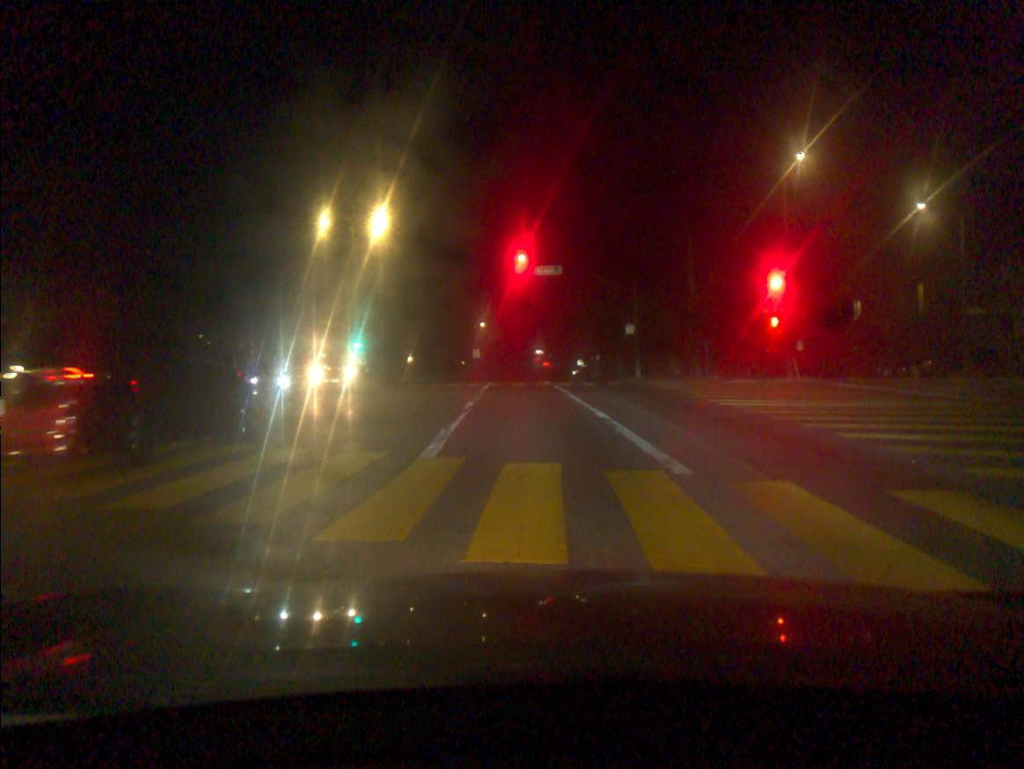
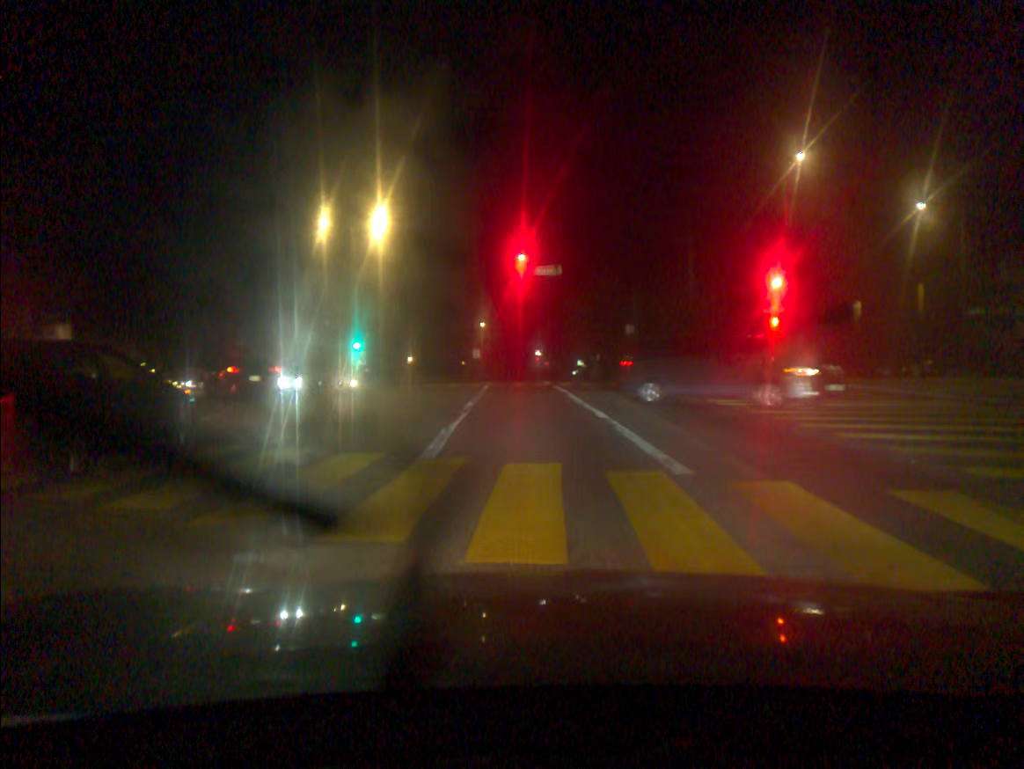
(+0.1, 0.0) m; 0°
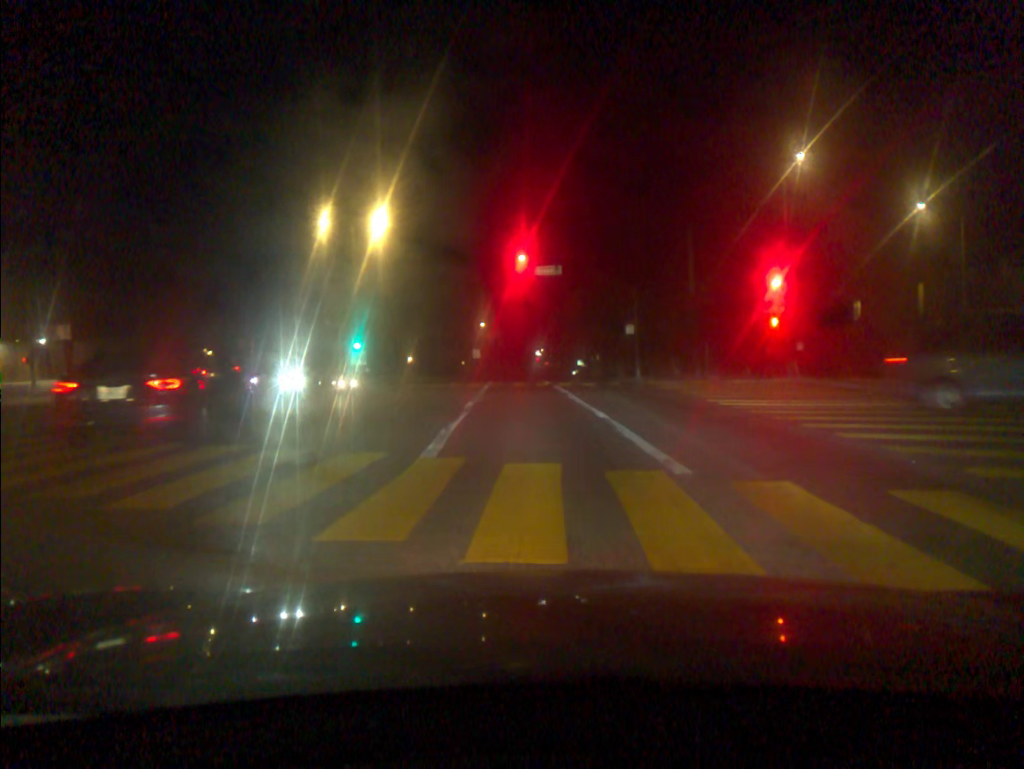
(0.0, 0.0) m; 0°
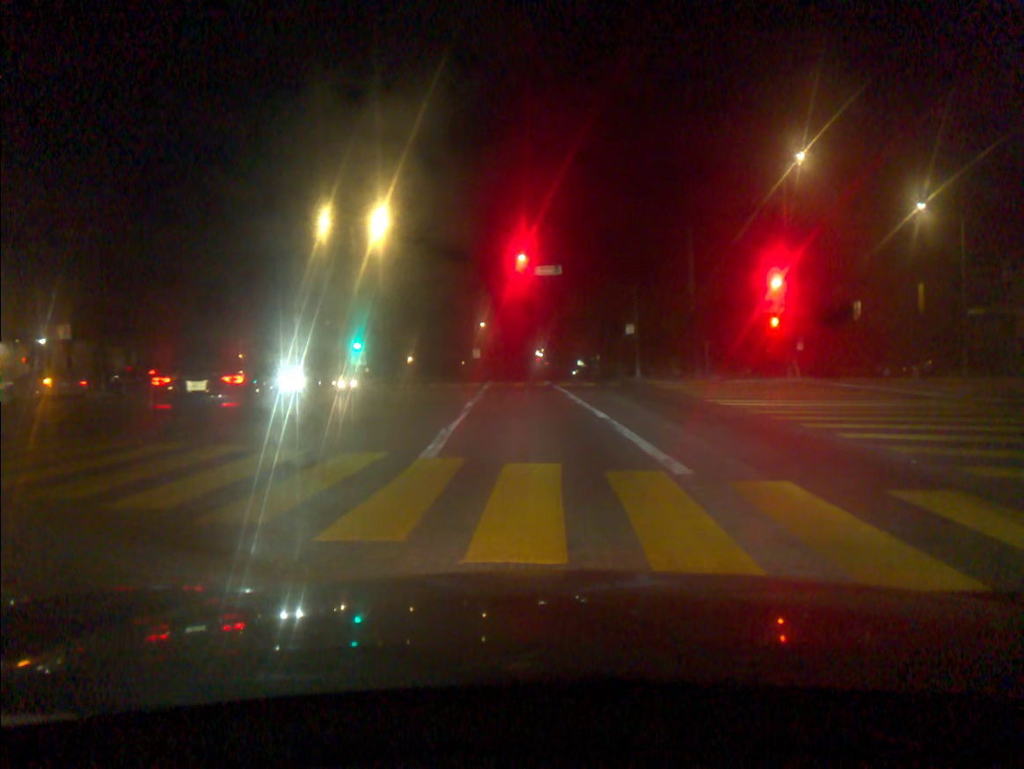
(0.0, 0.0) m; 0°
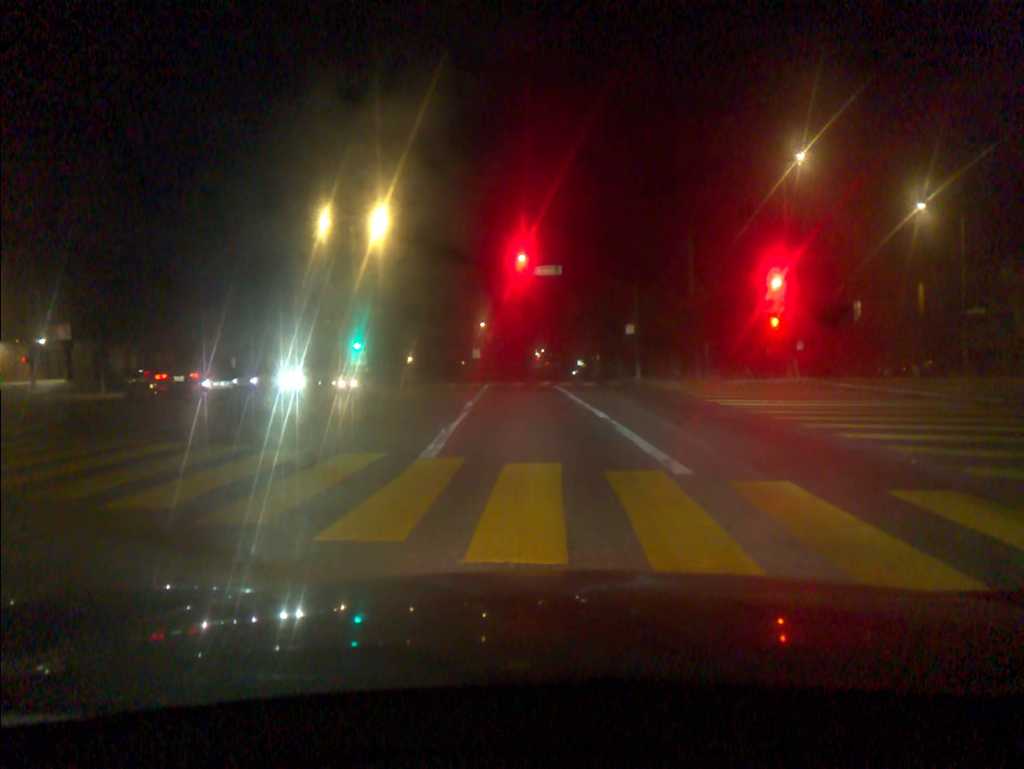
(0.0, 0.0) m; 0°
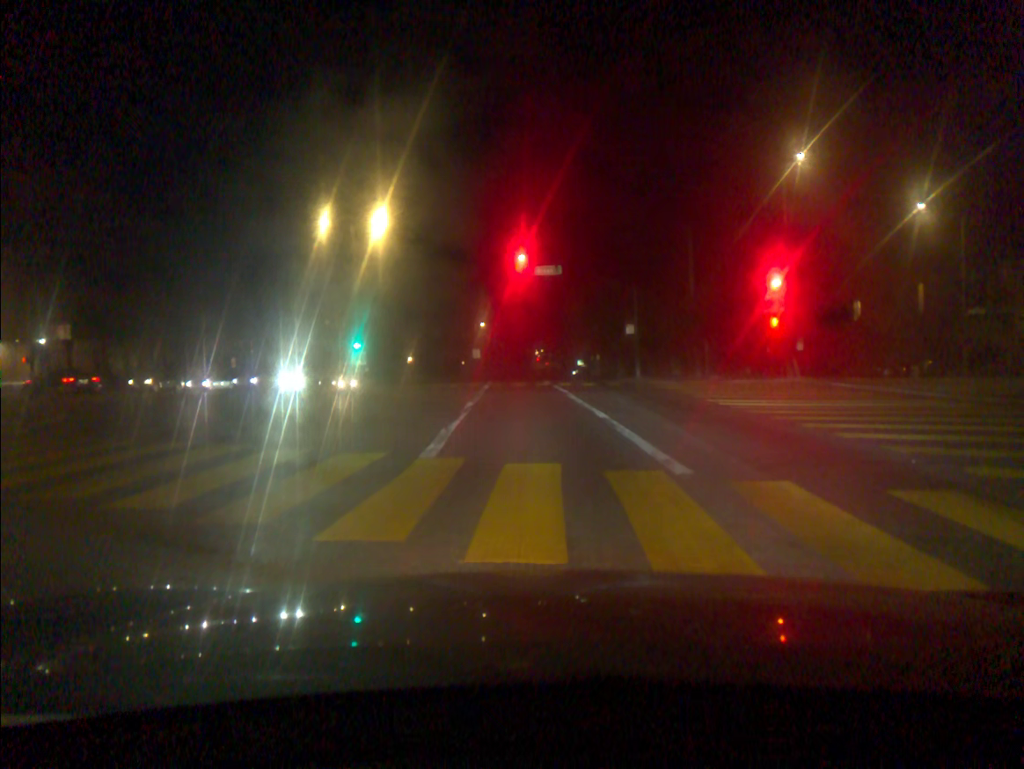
(0.0, 0.0) m; 0°
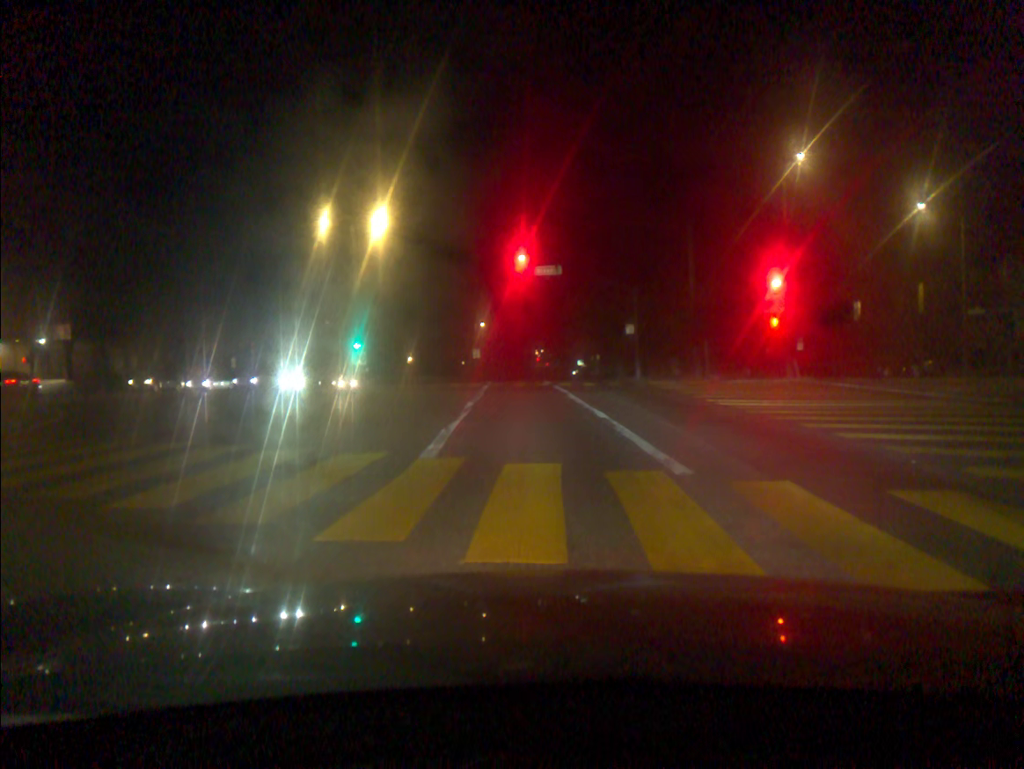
(0.0, 0.0) m; 0°
